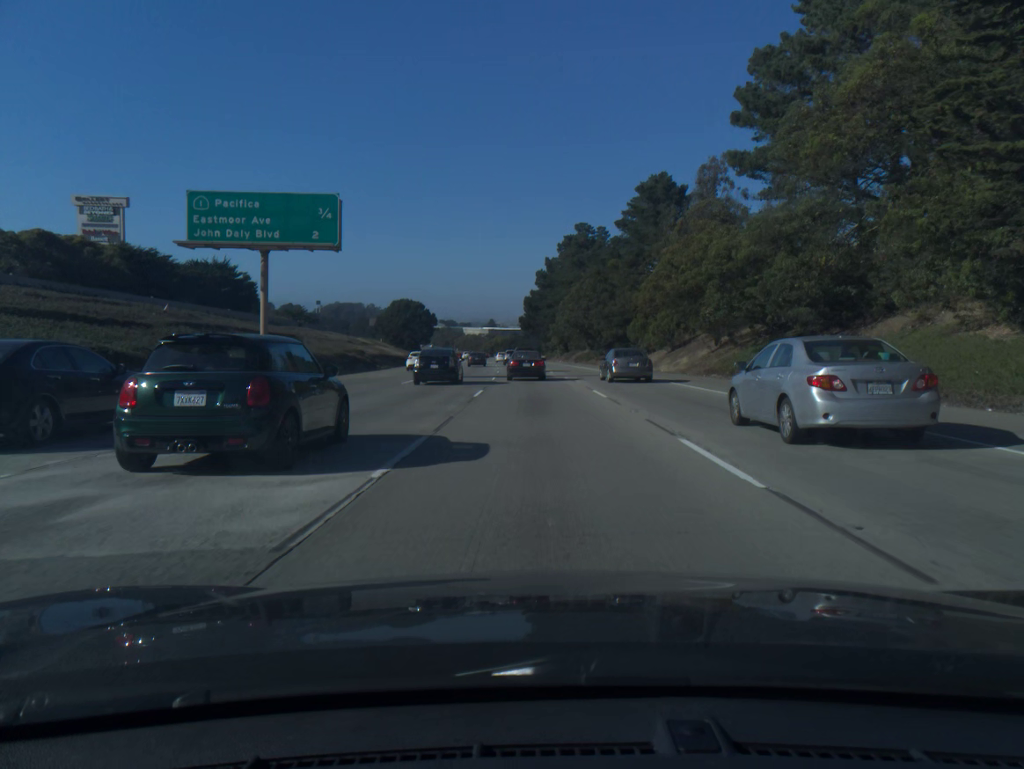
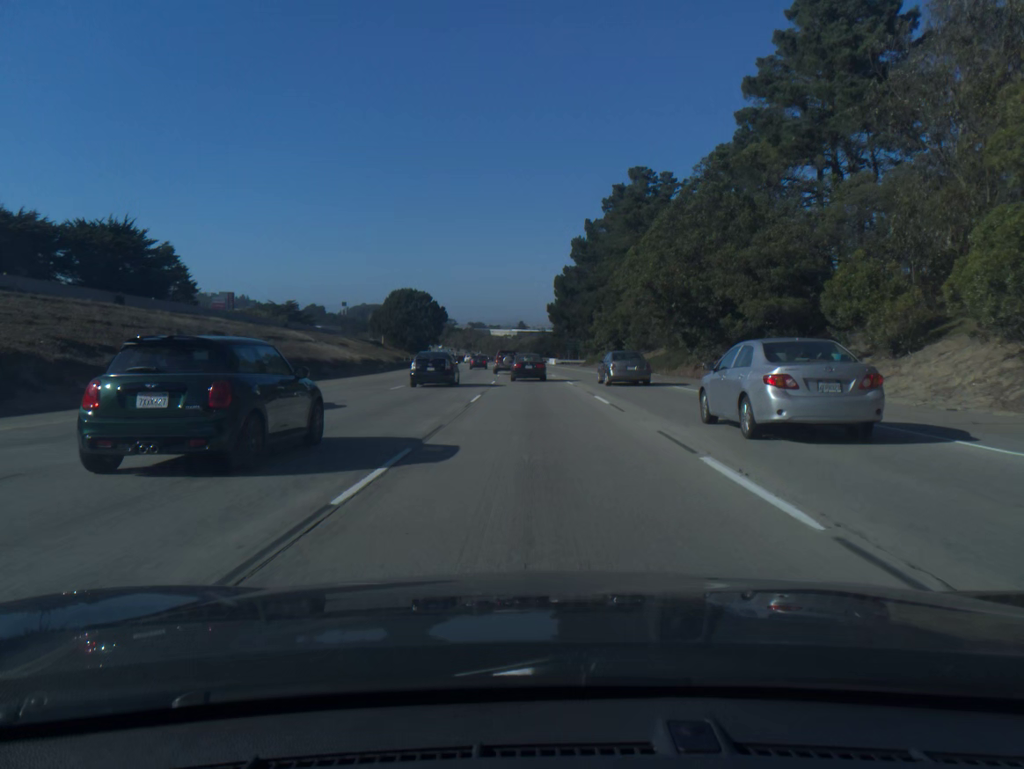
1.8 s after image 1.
(-0.8, +45.3) m; -2°
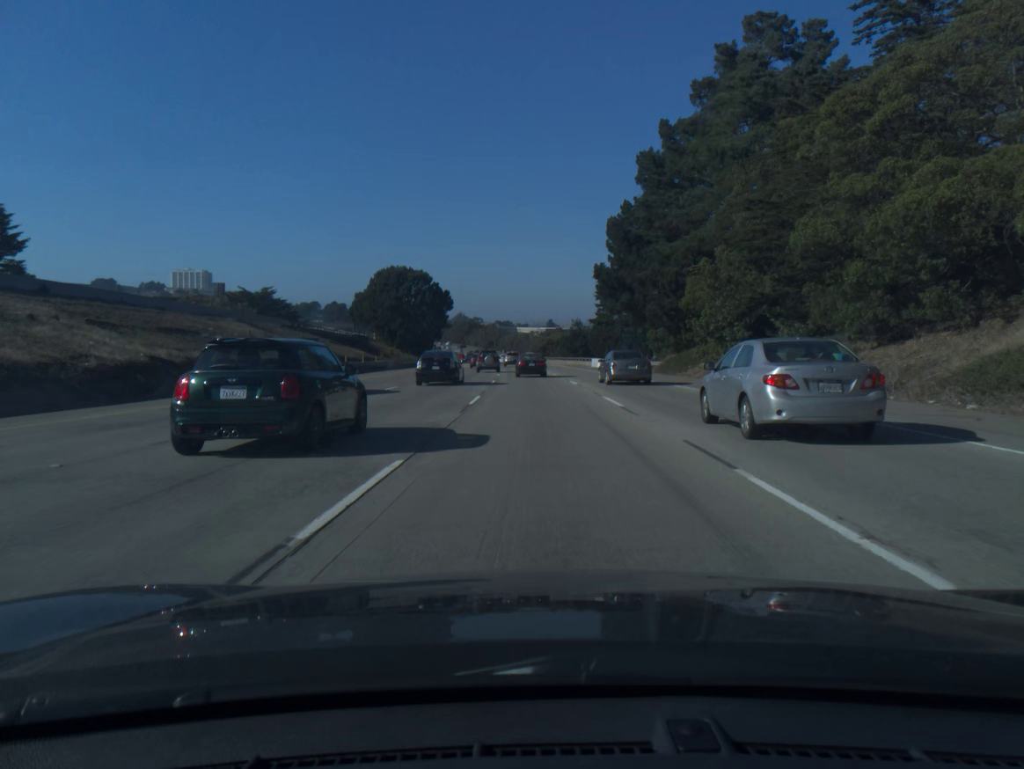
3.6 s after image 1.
(-0.9, +45.3) m; -2°
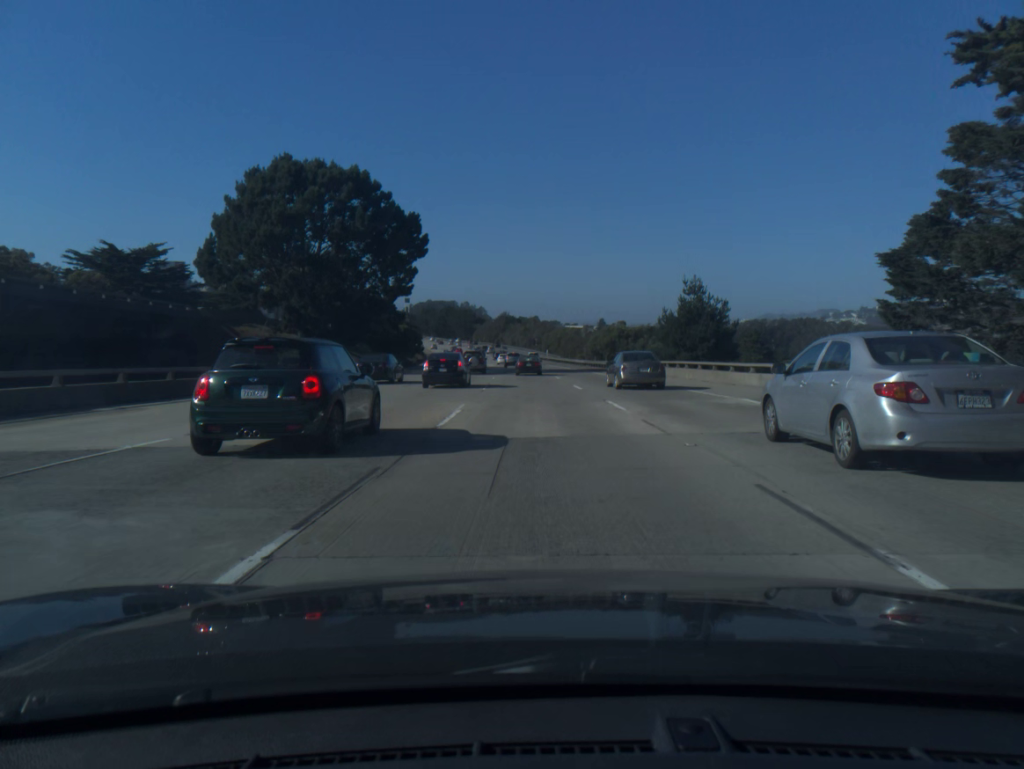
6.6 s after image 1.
(-2.2, +76.9) m; -3°
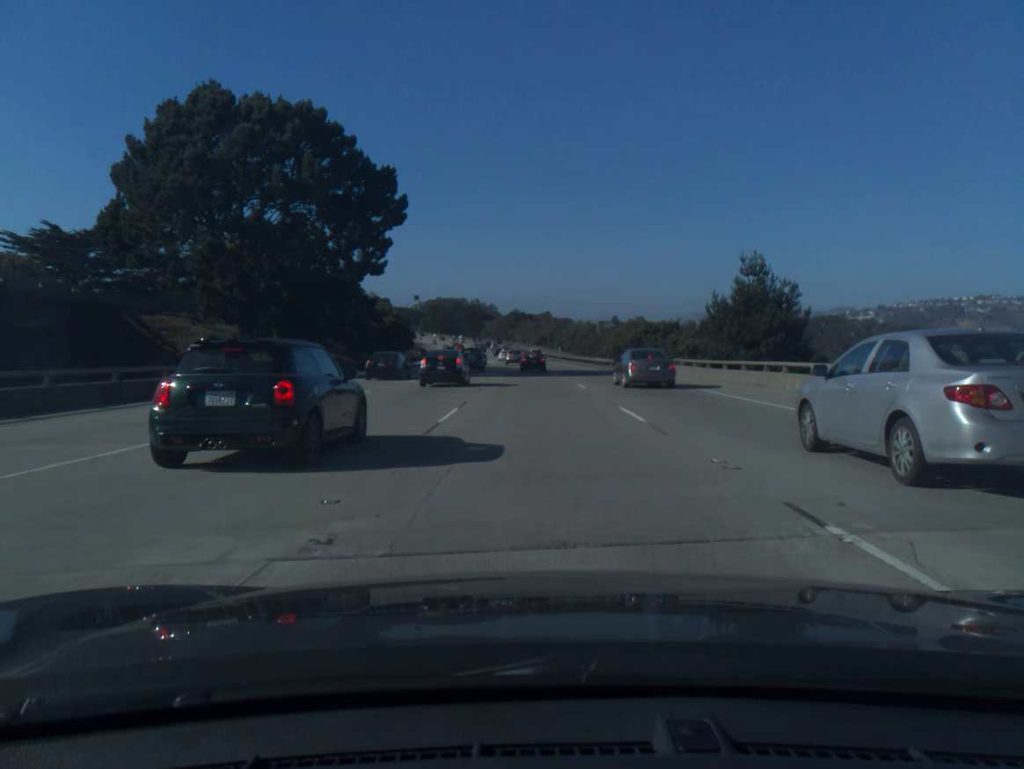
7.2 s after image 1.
(-0.1, +15.7) m; -1°
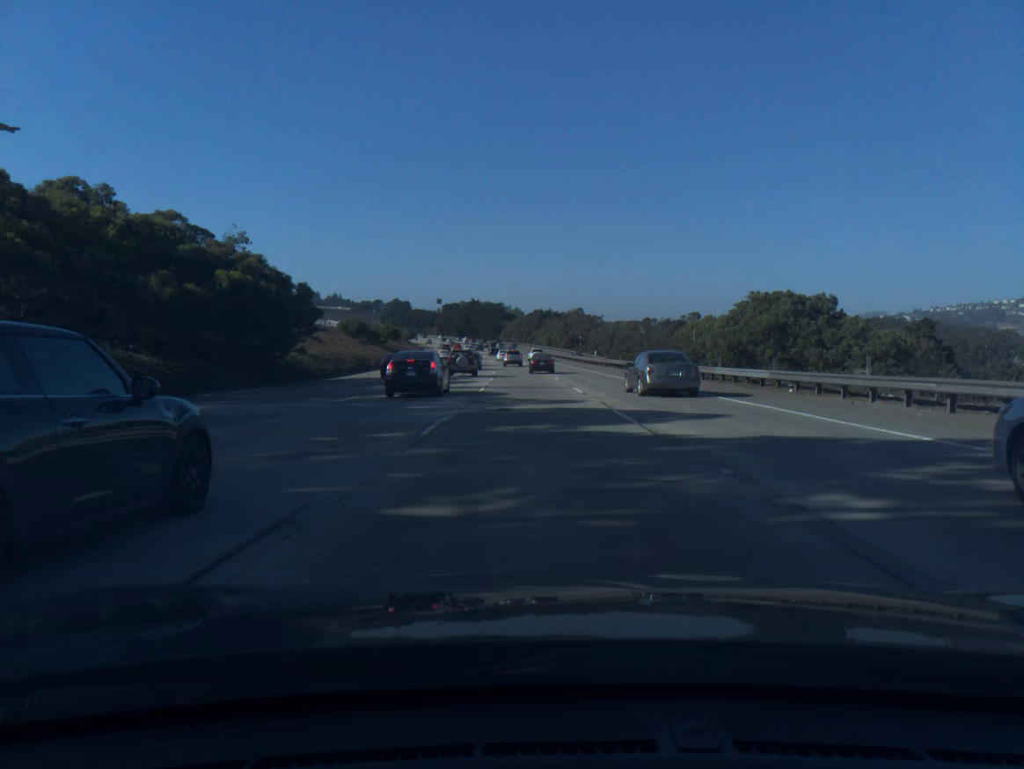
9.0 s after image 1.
(-0.8, +47.3) m; -2°
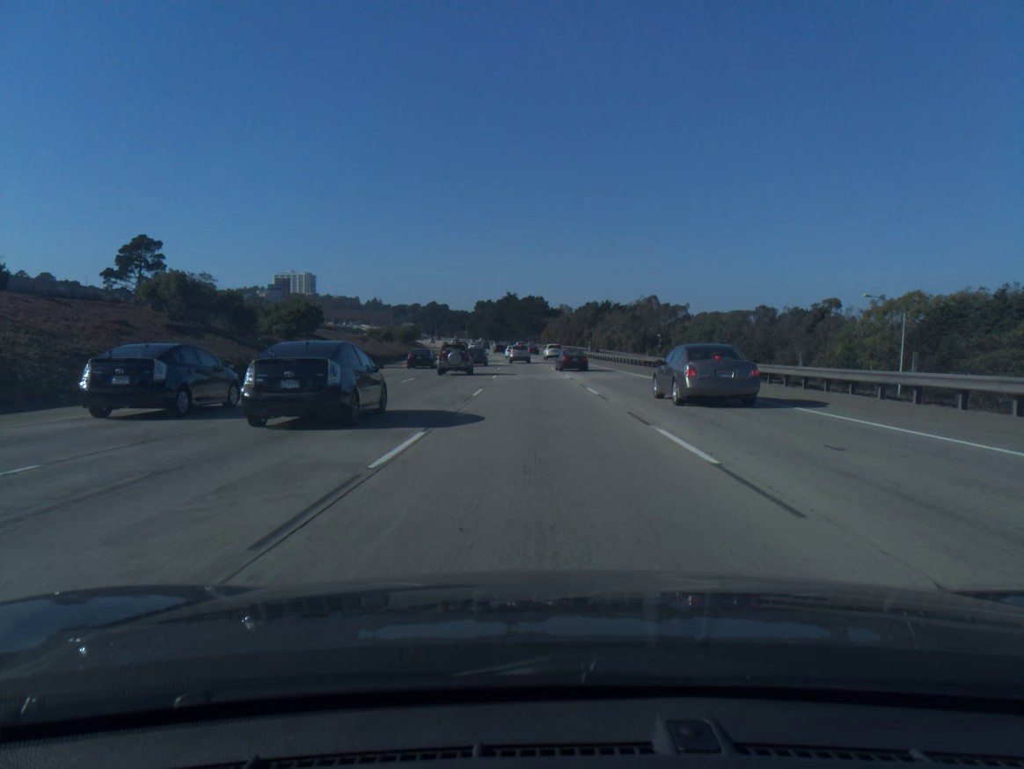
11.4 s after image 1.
(-1.8, +62.7) m; -3°
